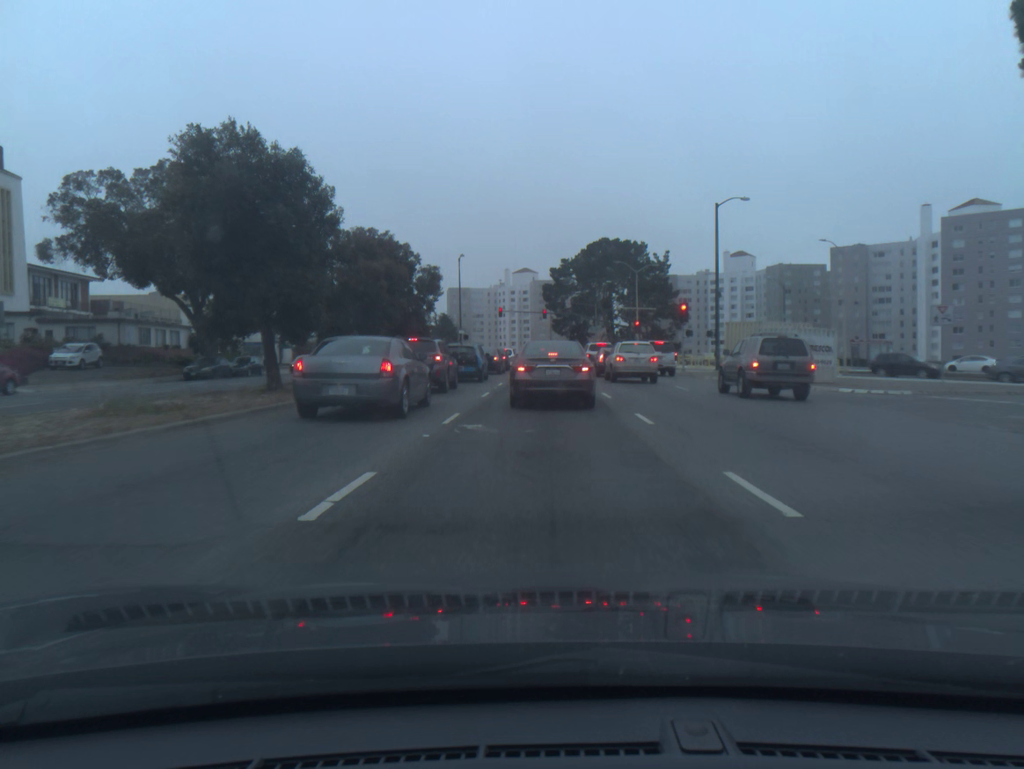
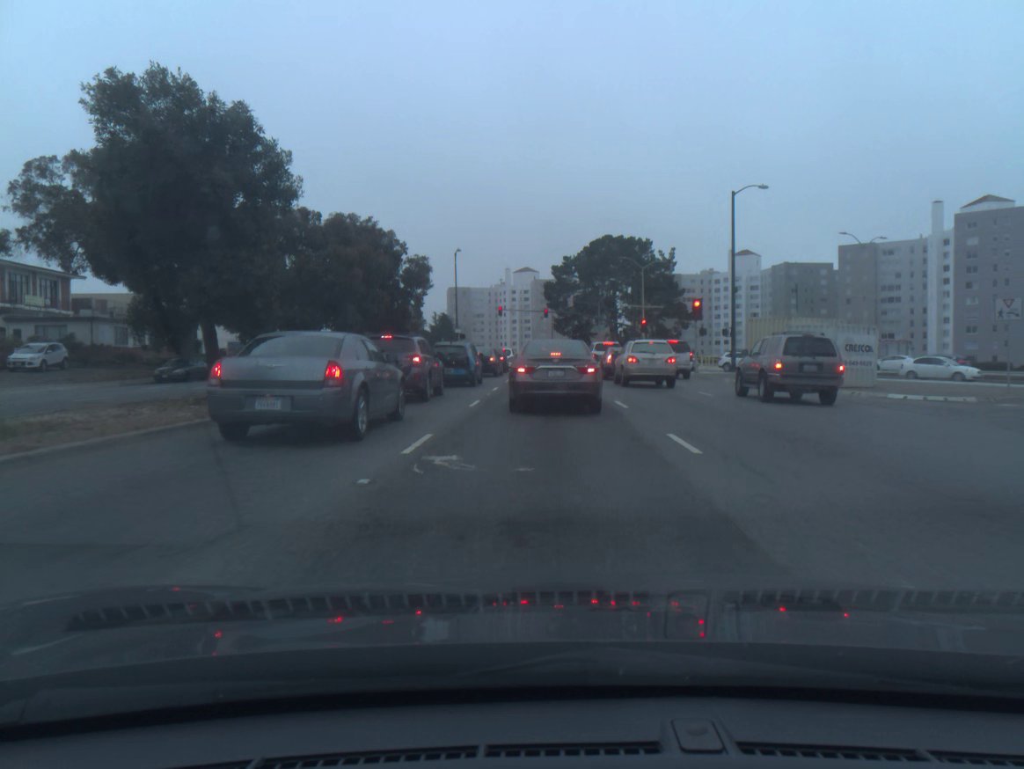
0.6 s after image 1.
(0.0, +4.0) m; 0°
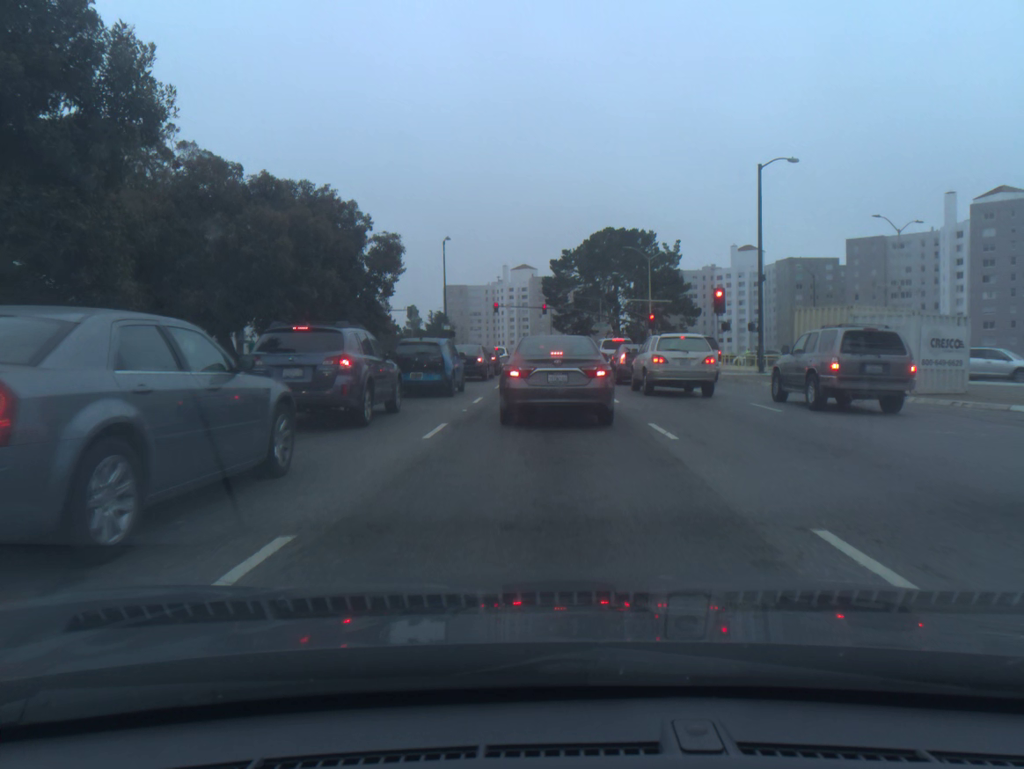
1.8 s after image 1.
(0.0, +6.5) m; 0°
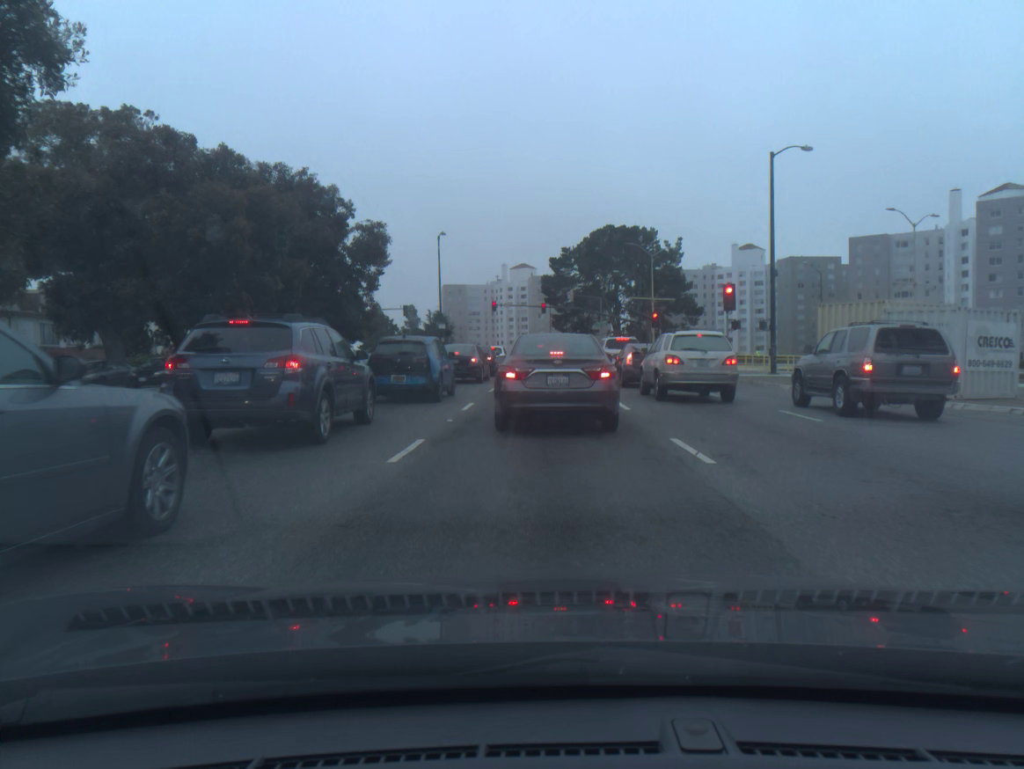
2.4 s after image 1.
(0.0, +2.5) m; 0°
